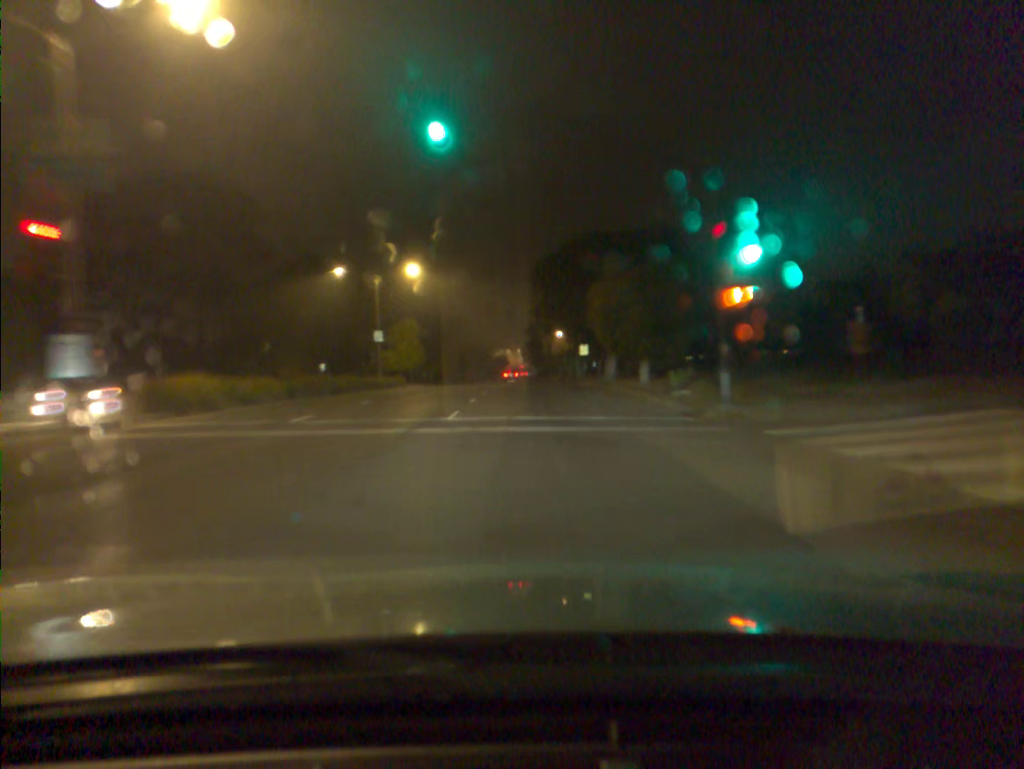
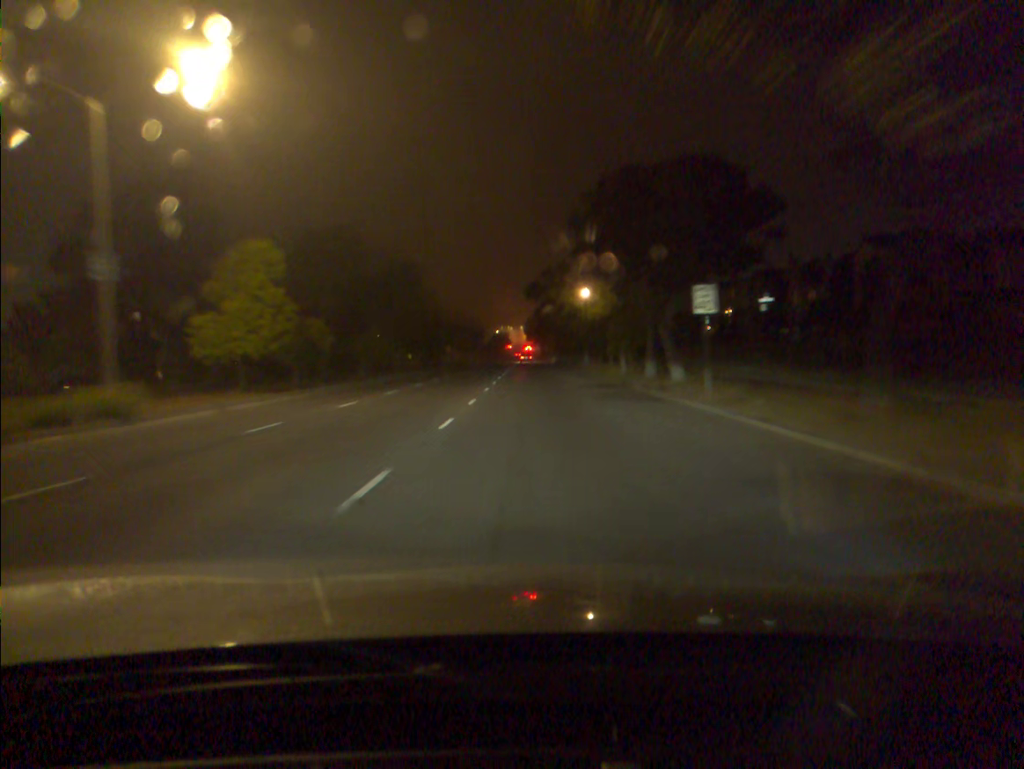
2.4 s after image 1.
(-0.1, +39.7) m; -1°
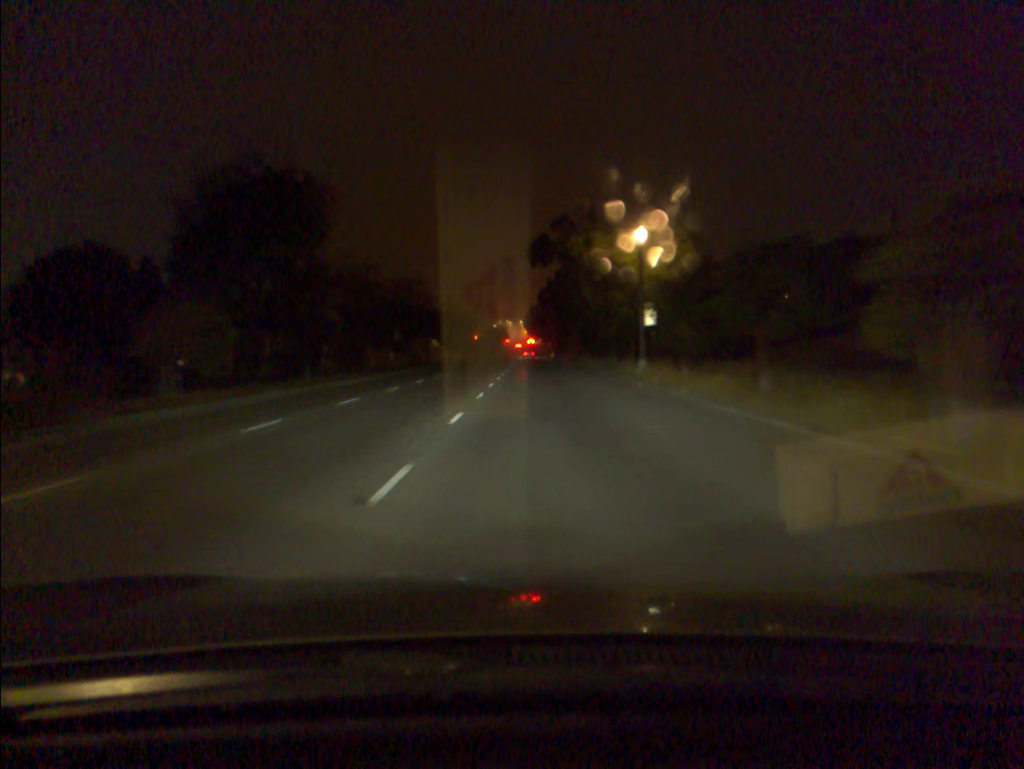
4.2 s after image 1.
(0.0, +29.7) m; 0°
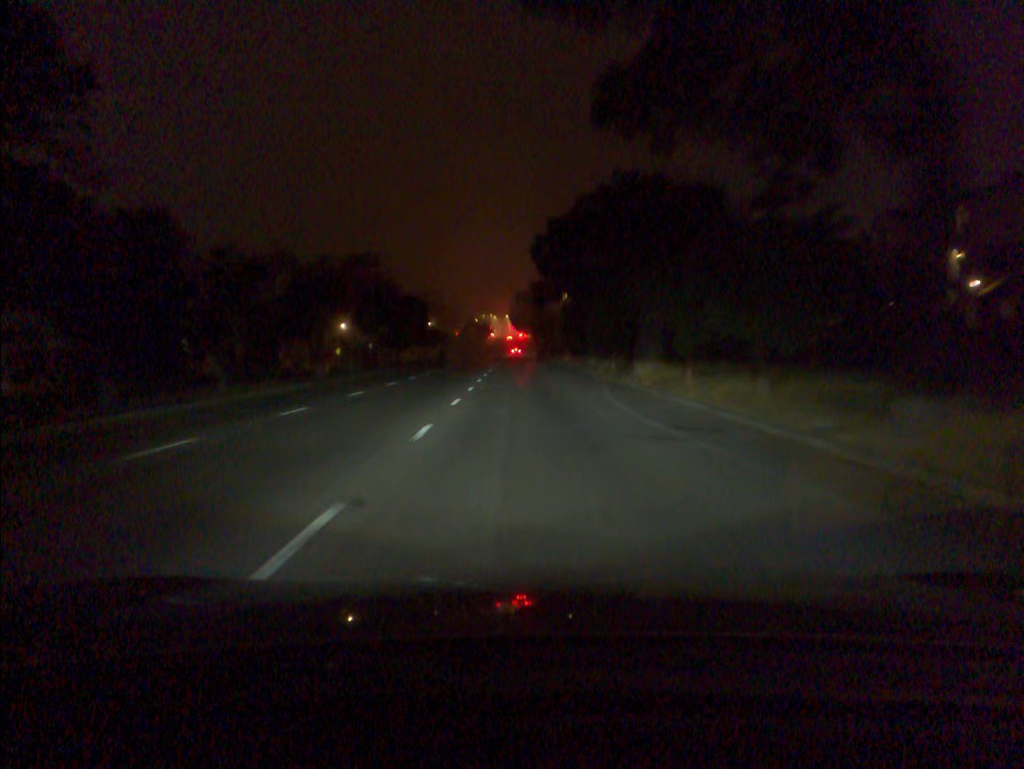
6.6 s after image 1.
(+0.3, +39.6) m; +1°
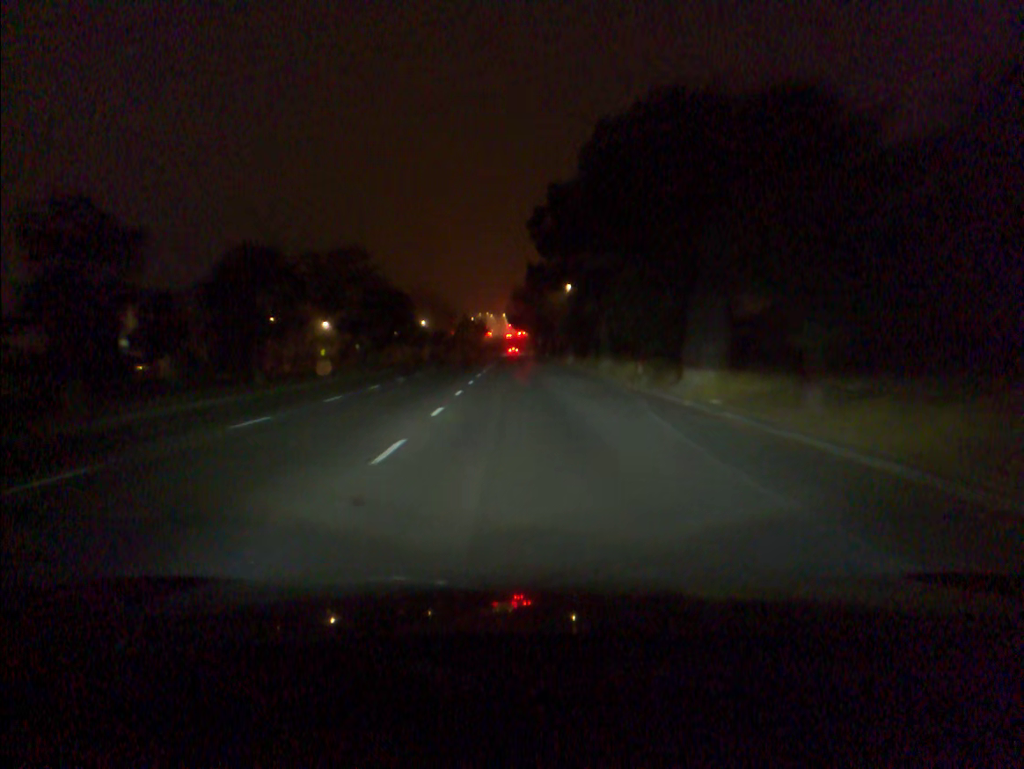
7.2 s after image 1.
(0.0, +9.7) m; 0°
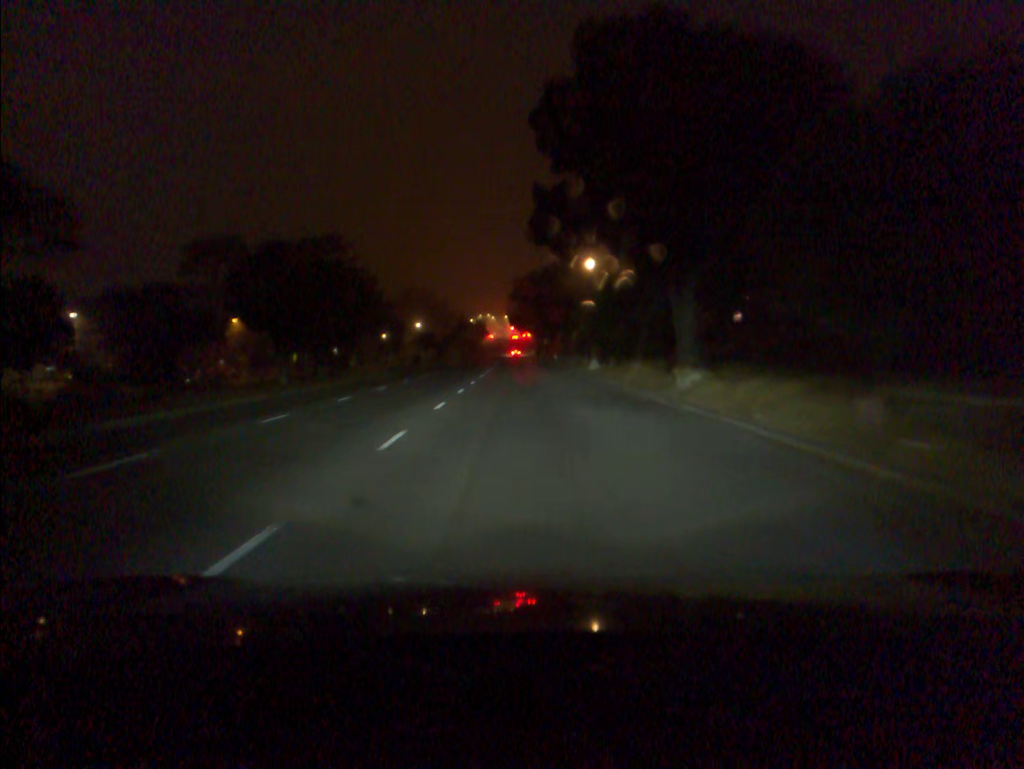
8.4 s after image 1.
(0.0, +19.2) m; 0°
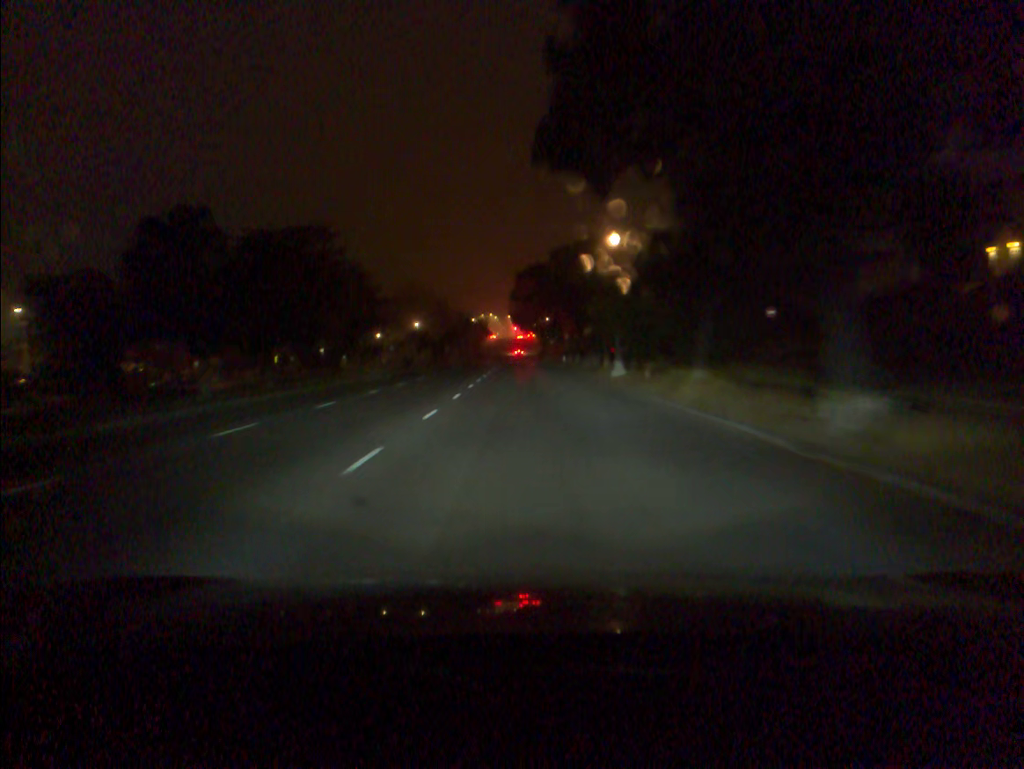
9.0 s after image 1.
(0.0, +9.6) m; 0°
